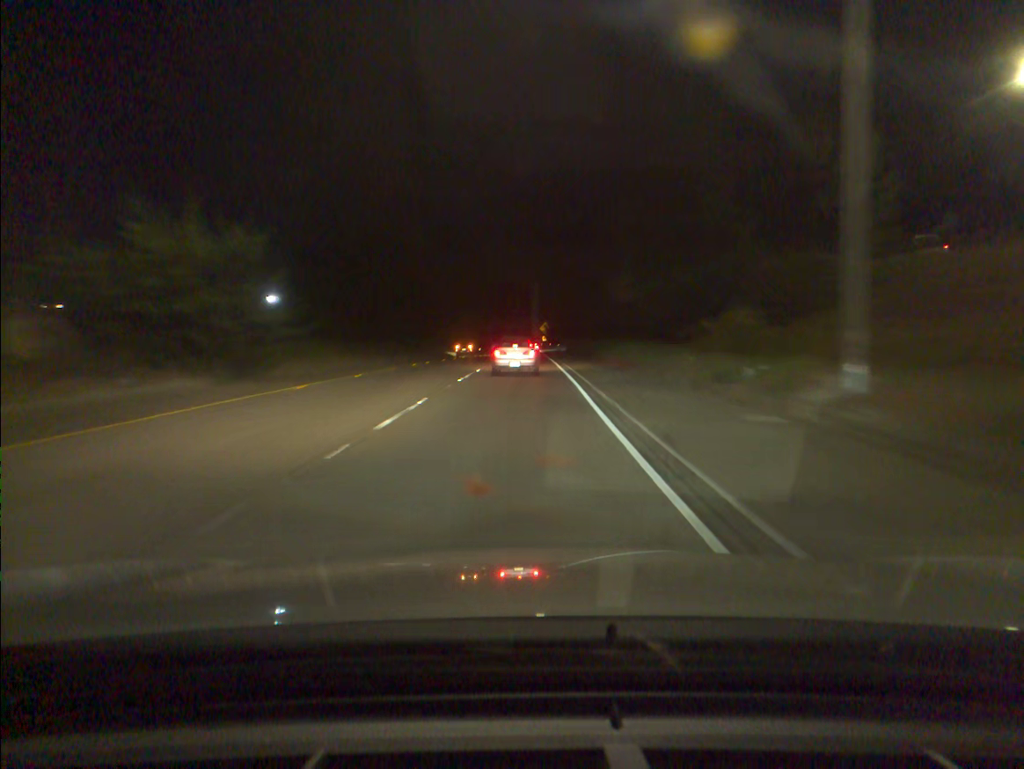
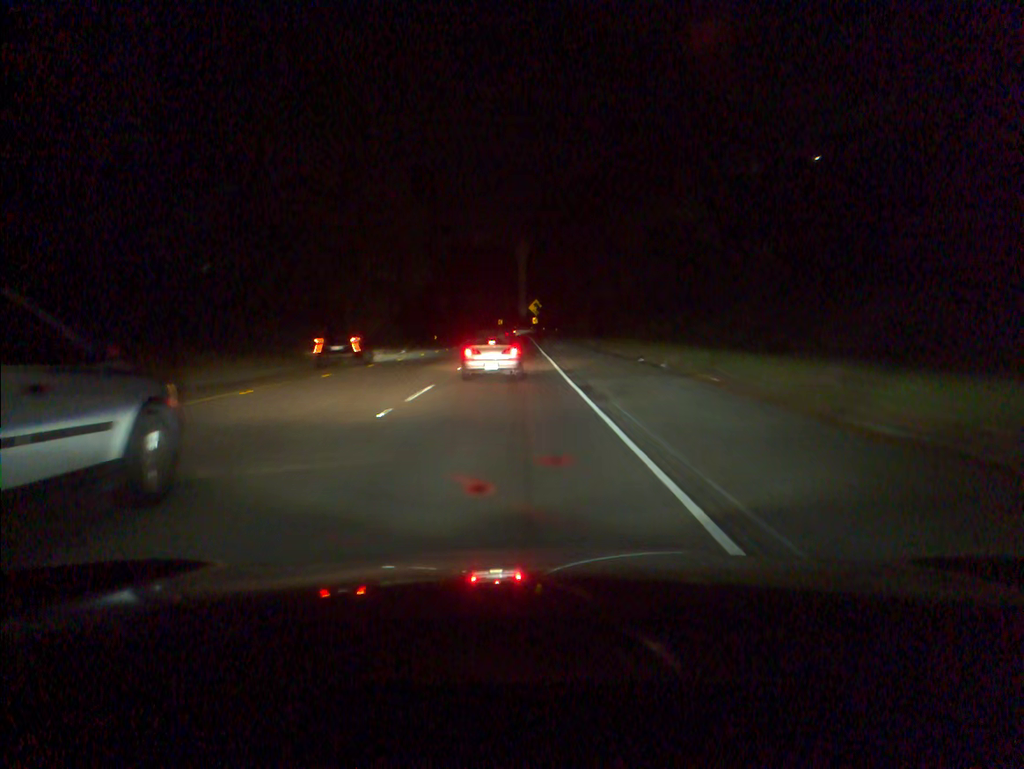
(+0.4, +49.5) m; +1°
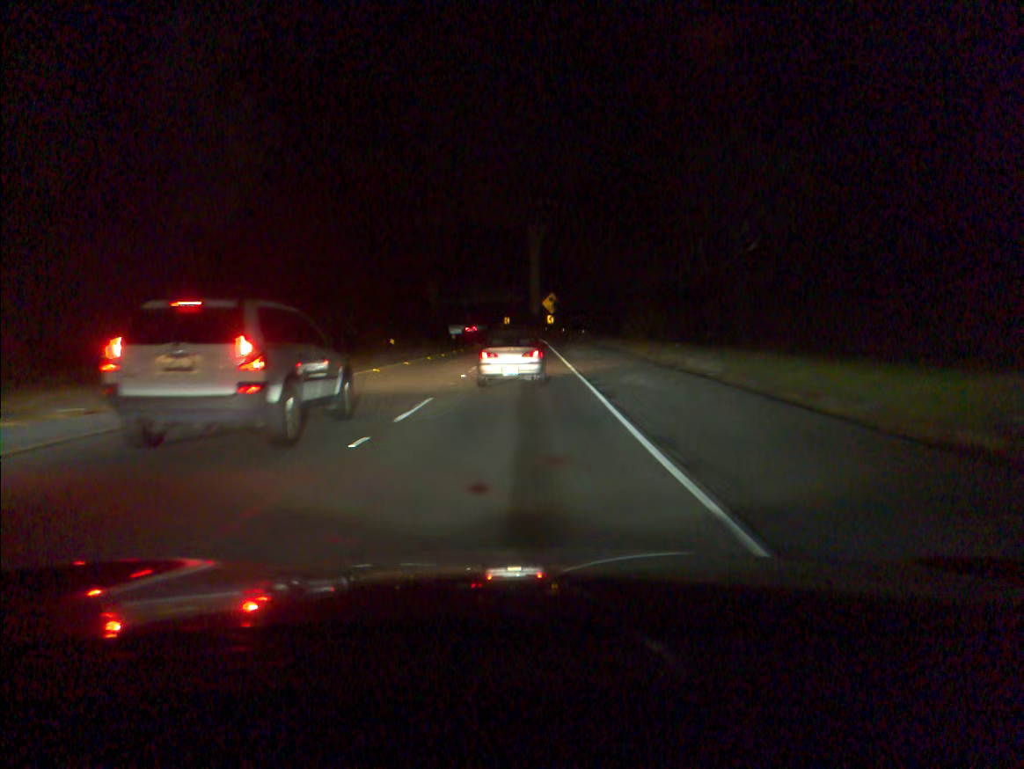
(-0.3, +33.4) m; -1°
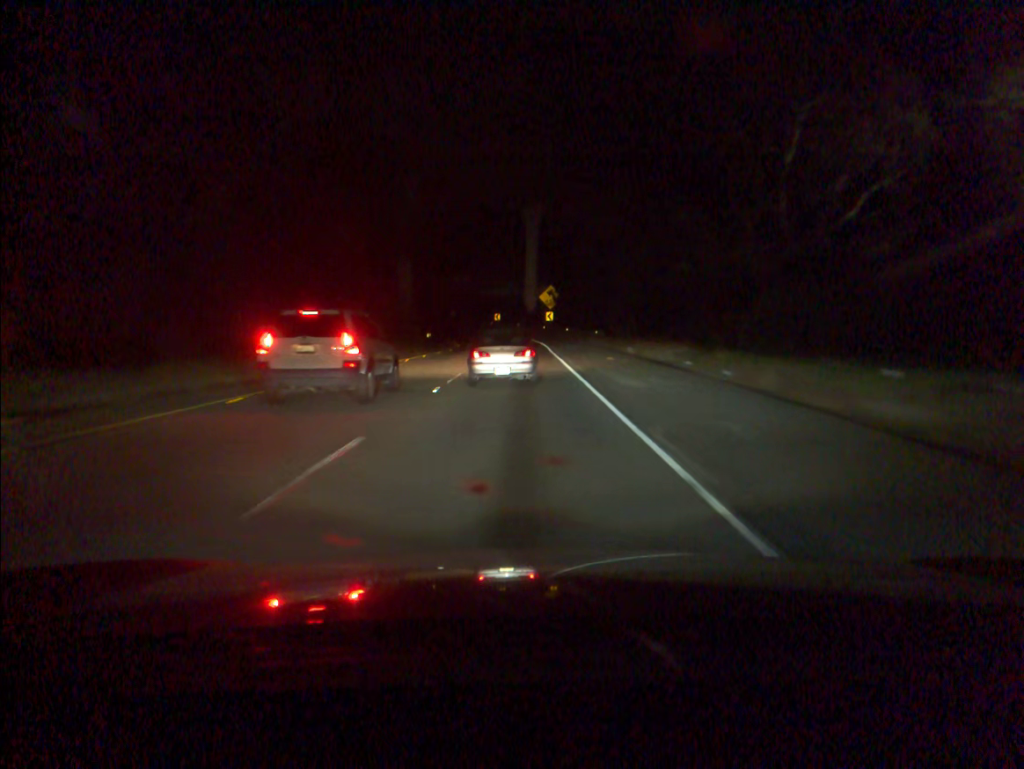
(+0.1, +20.9) m; 0°
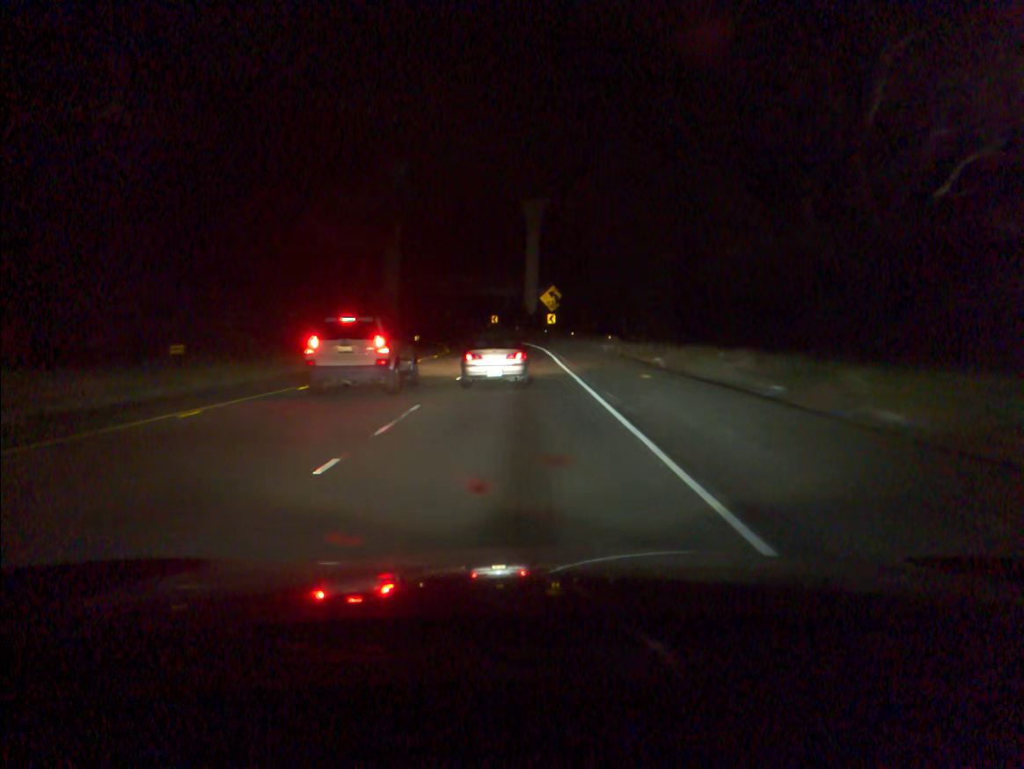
(0.0, +9.9) m; 0°
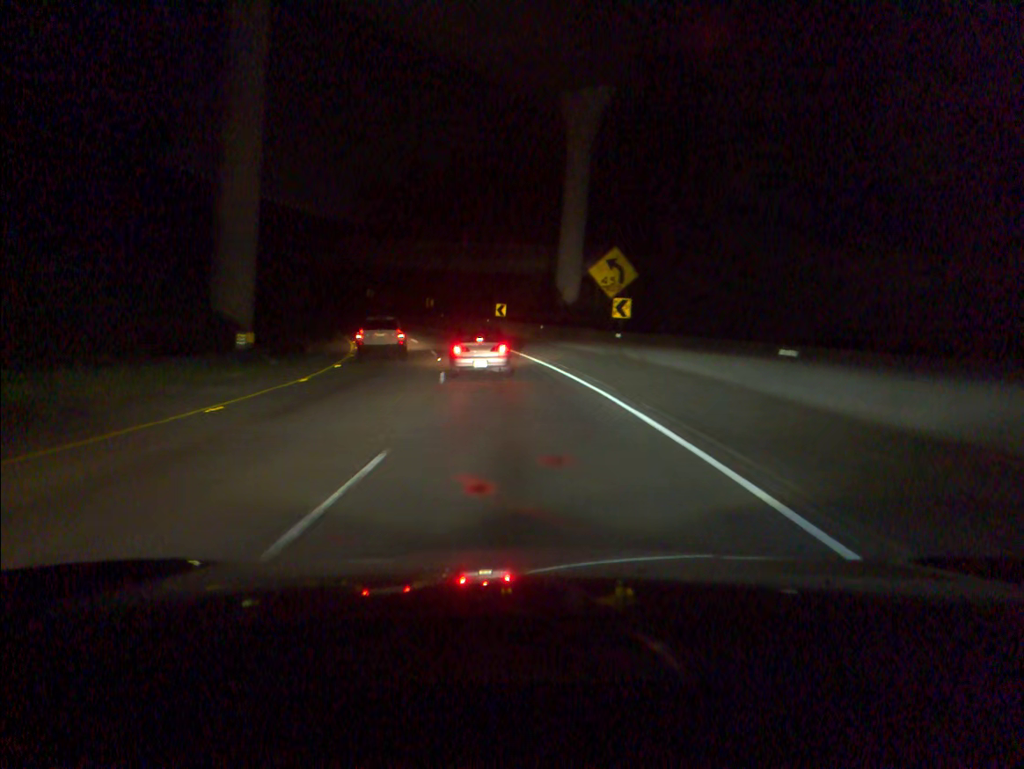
(-0.4, +50.2) m; -2°
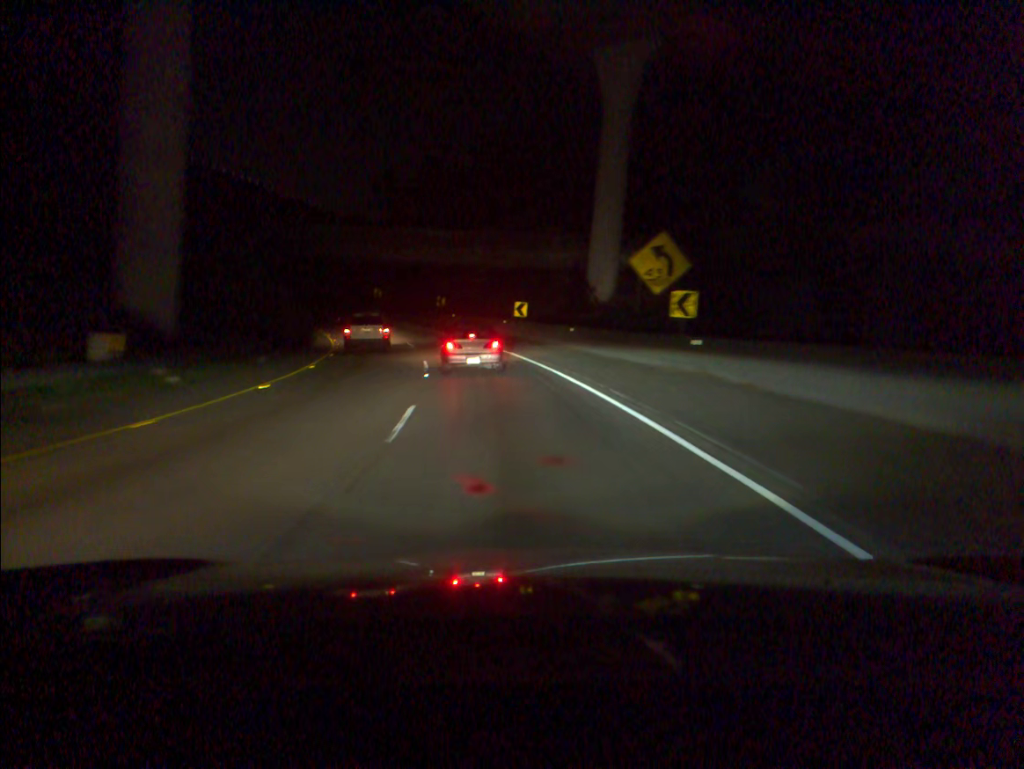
(-0.1, +10.2) m; -1°
